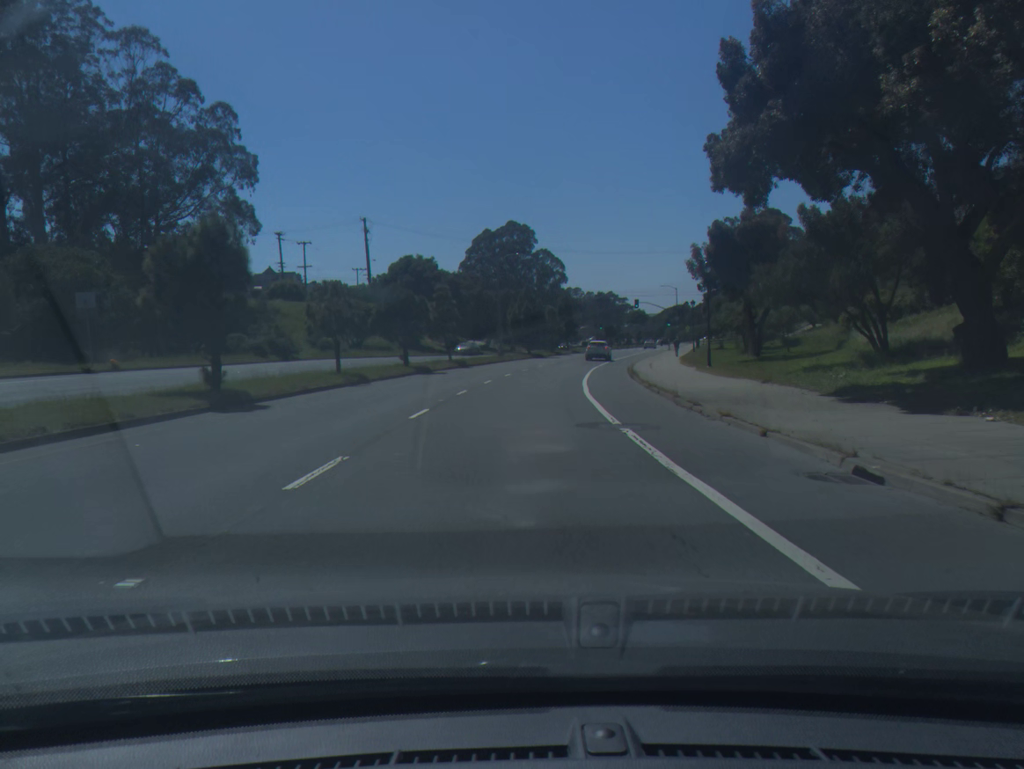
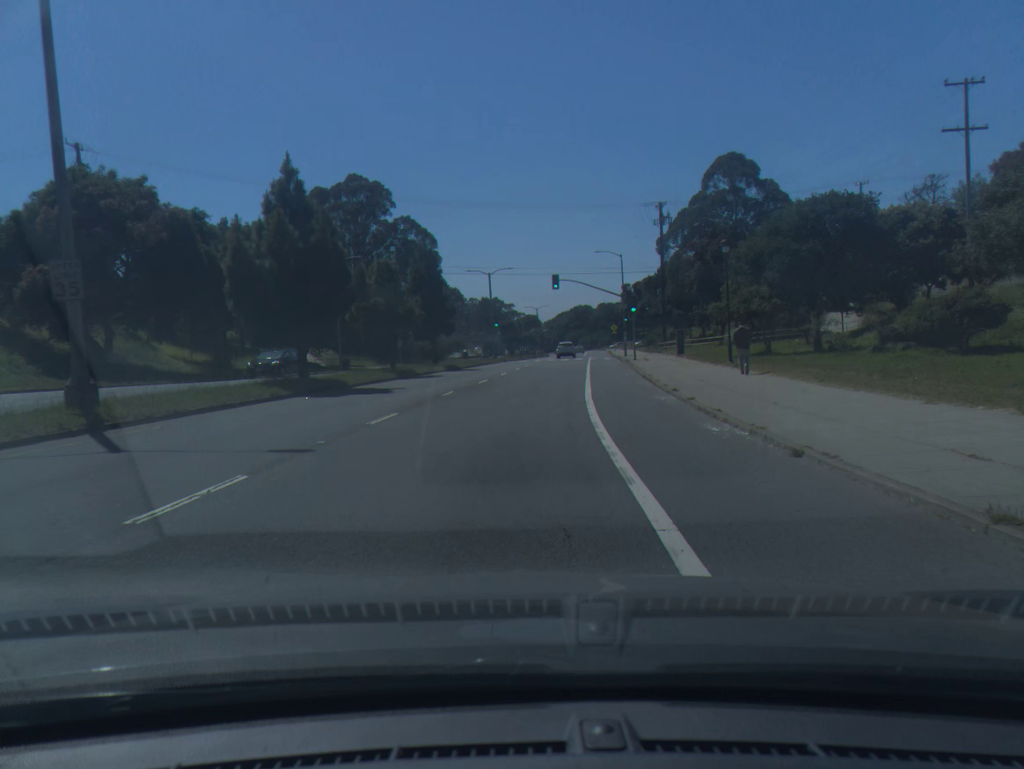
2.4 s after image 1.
(+3.9, +52.1) m; +8°
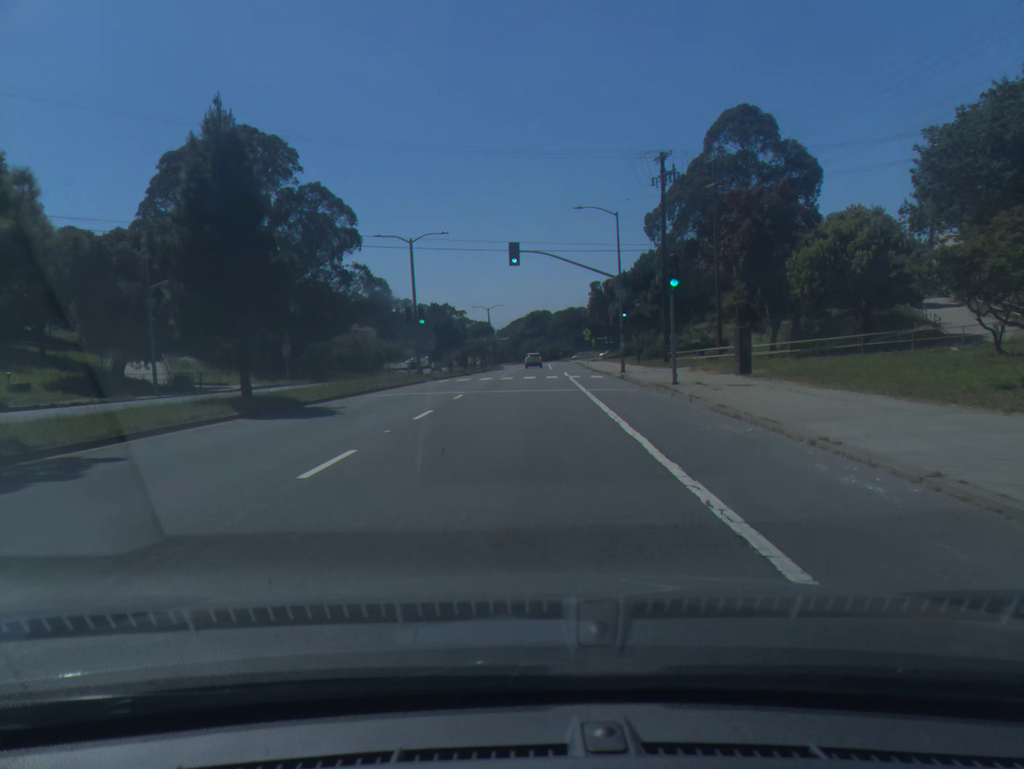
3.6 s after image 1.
(+0.8, +26.3) m; +3°
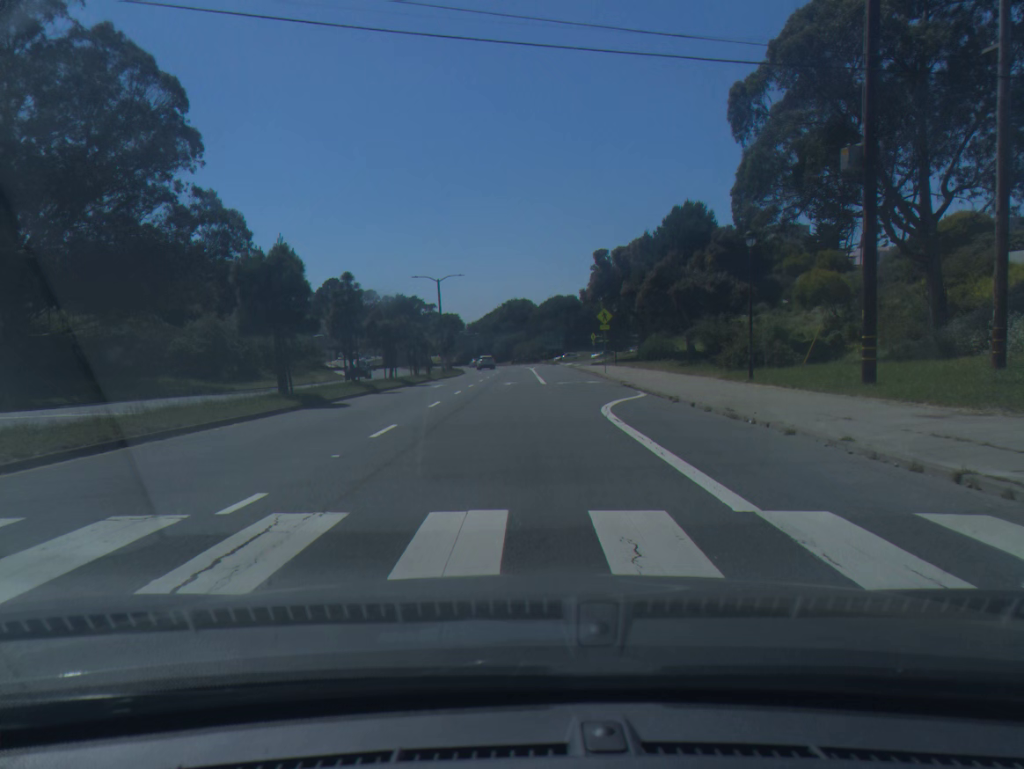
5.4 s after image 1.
(+0.8, +39.3) m; +2°
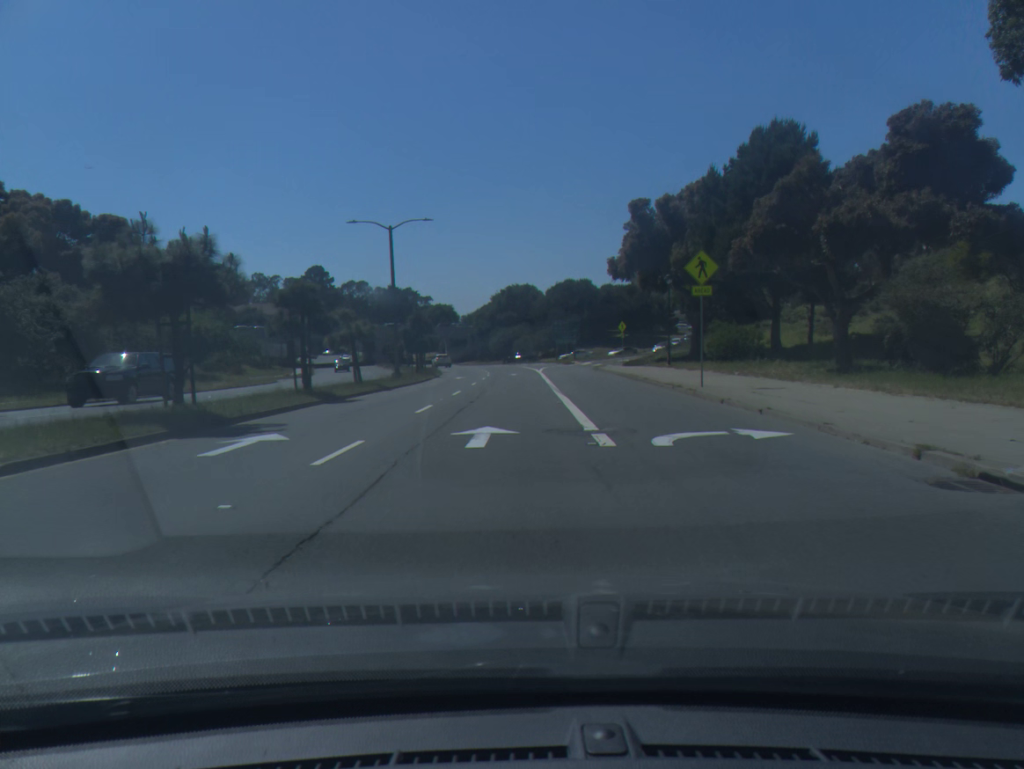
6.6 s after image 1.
(0.0, +26.0) m; 0°
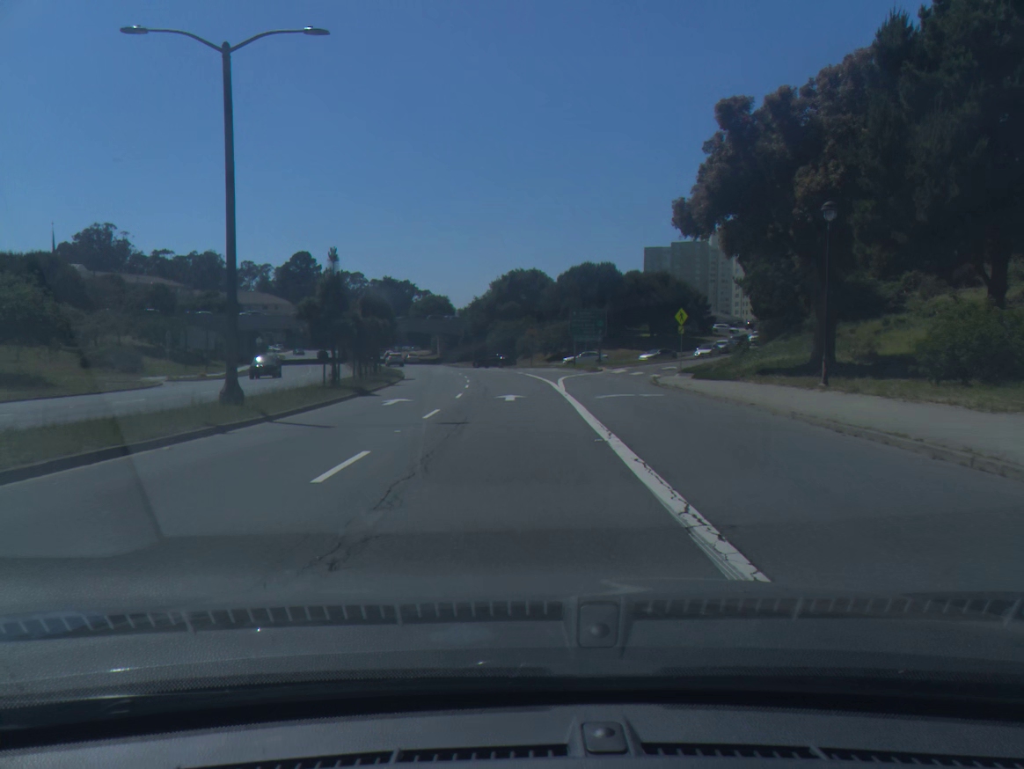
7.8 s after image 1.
(0.0, +24.8) m; 0°
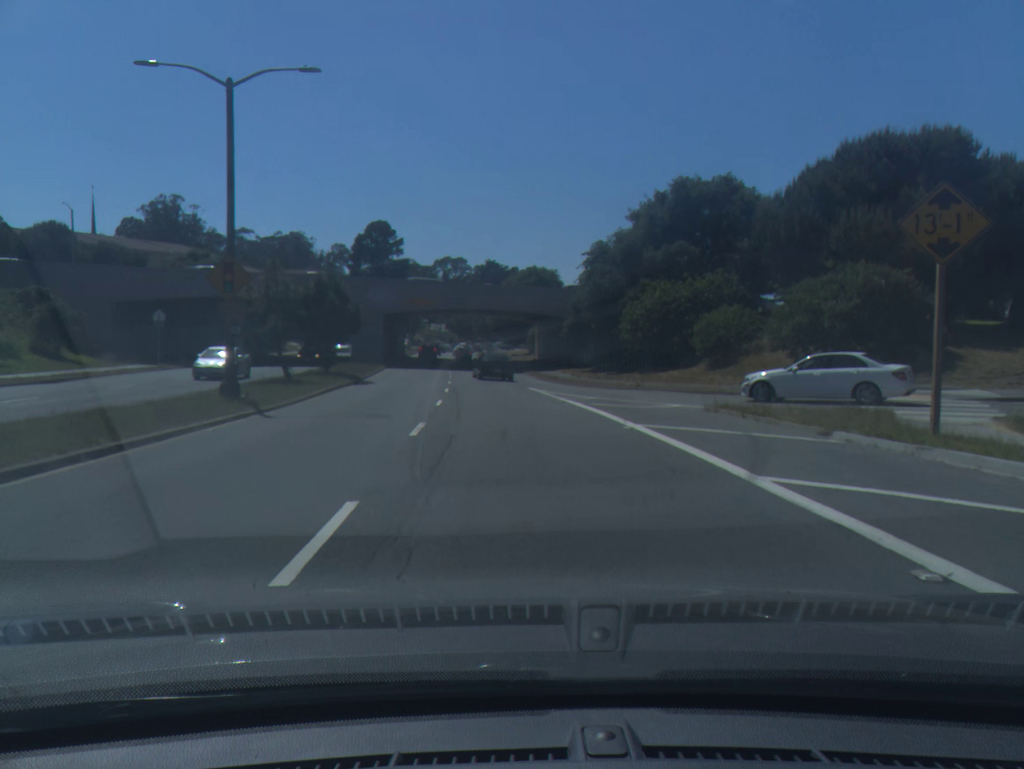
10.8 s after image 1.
(-3.1, +56.8) m; -8°
